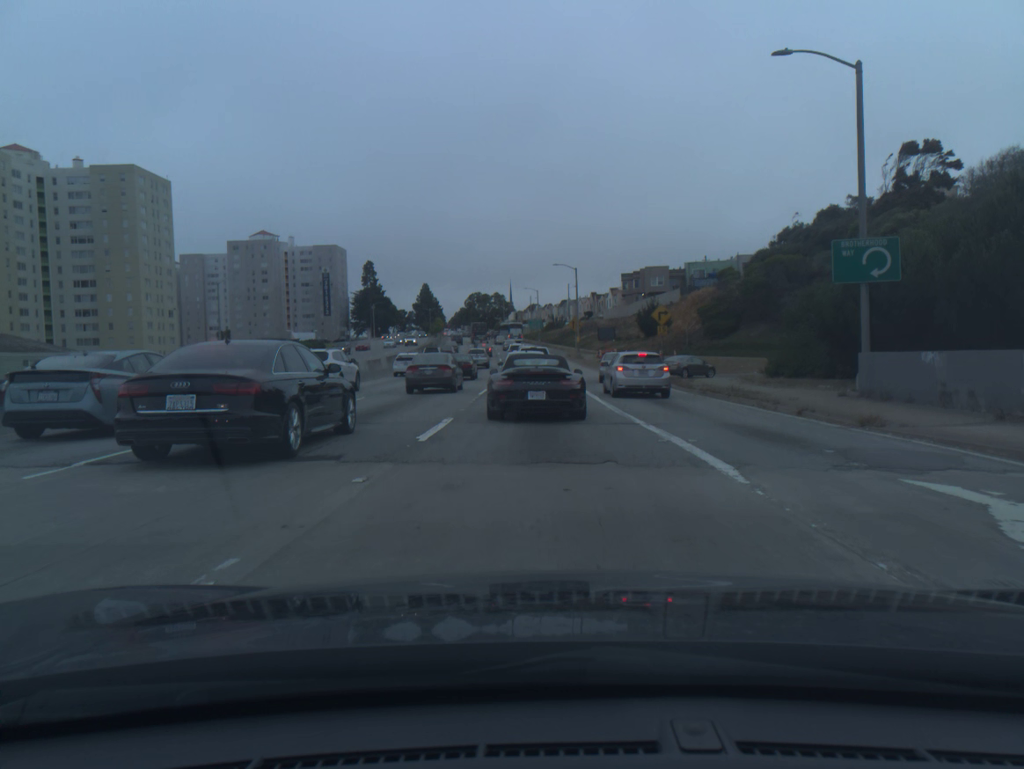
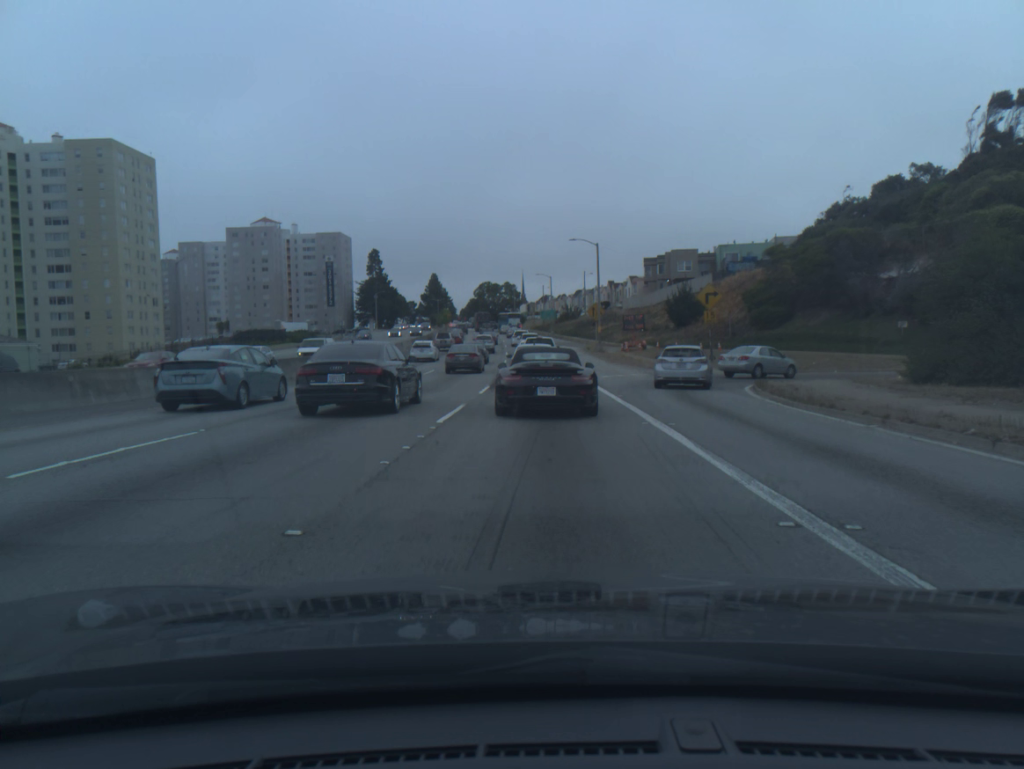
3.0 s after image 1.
(-0.1, +12.8) m; -1°
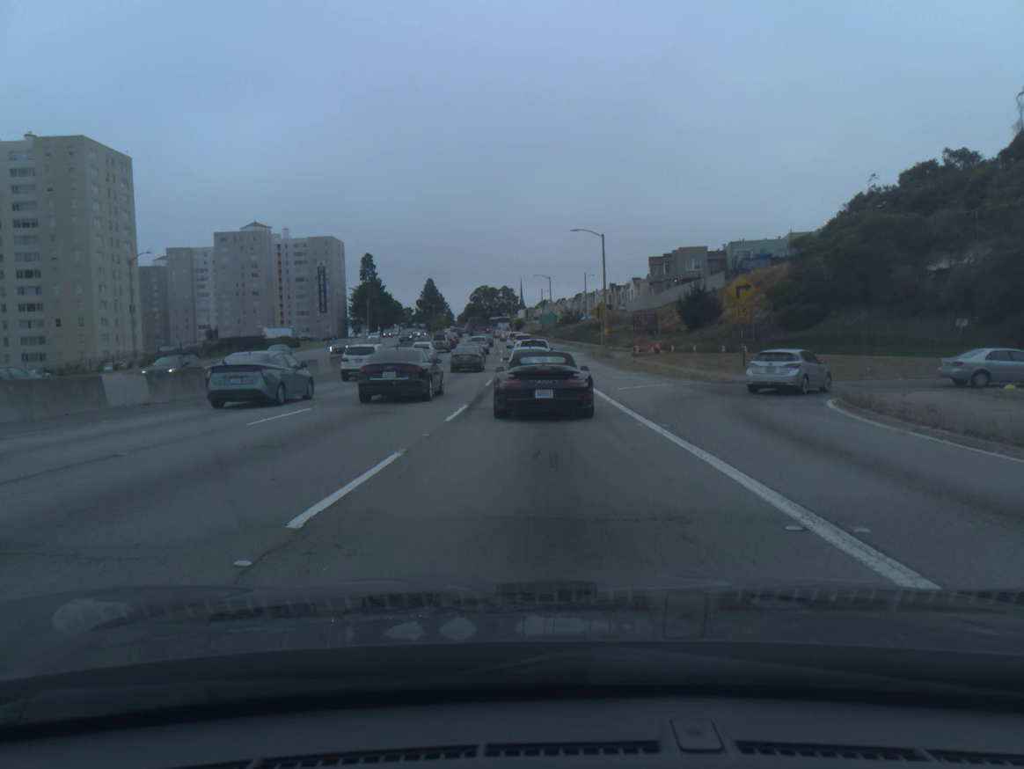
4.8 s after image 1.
(0.0, +7.7) m; 0°
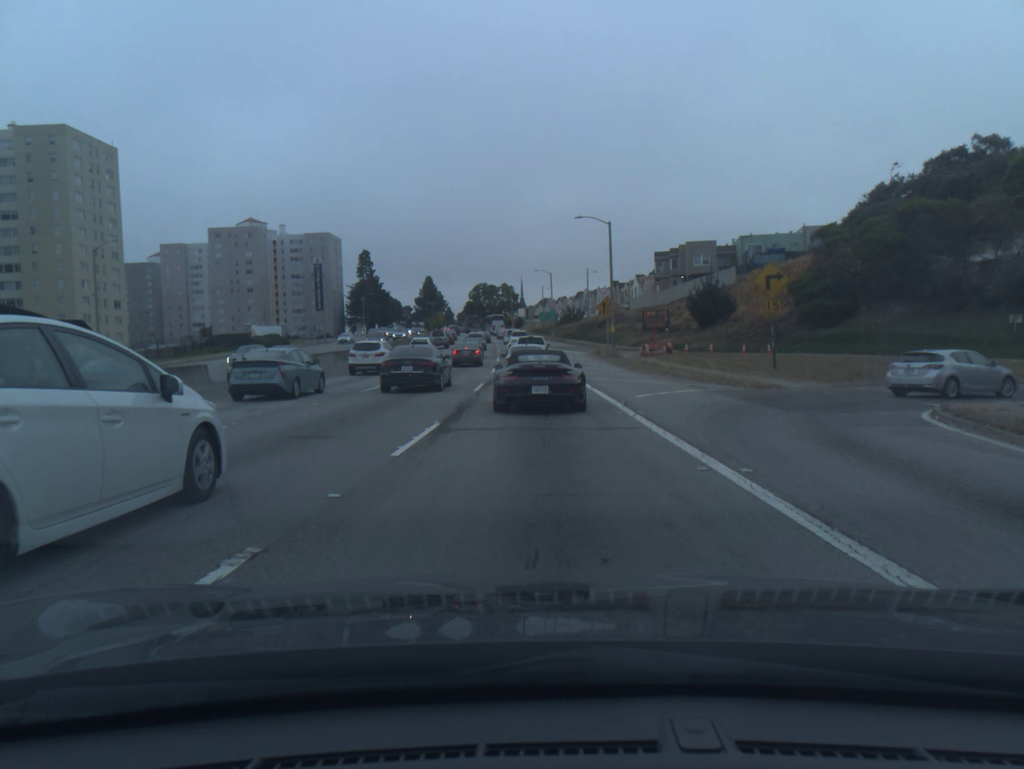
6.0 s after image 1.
(0.0, +5.2) m; 0°
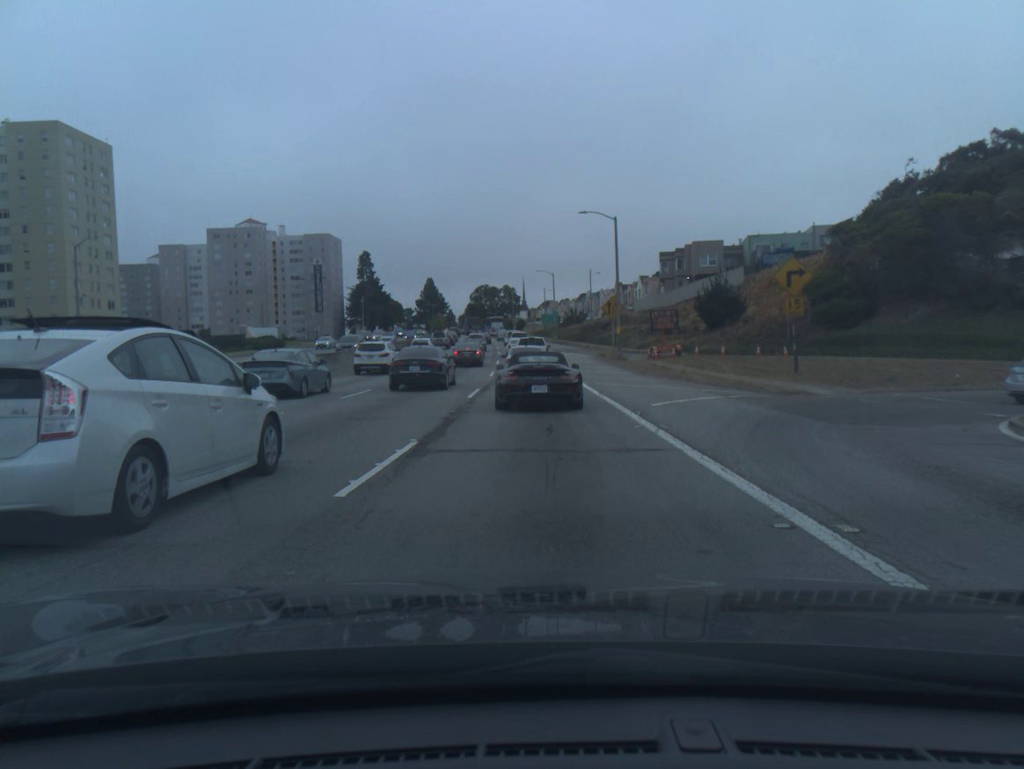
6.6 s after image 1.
(0.0, +2.6) m; 0°
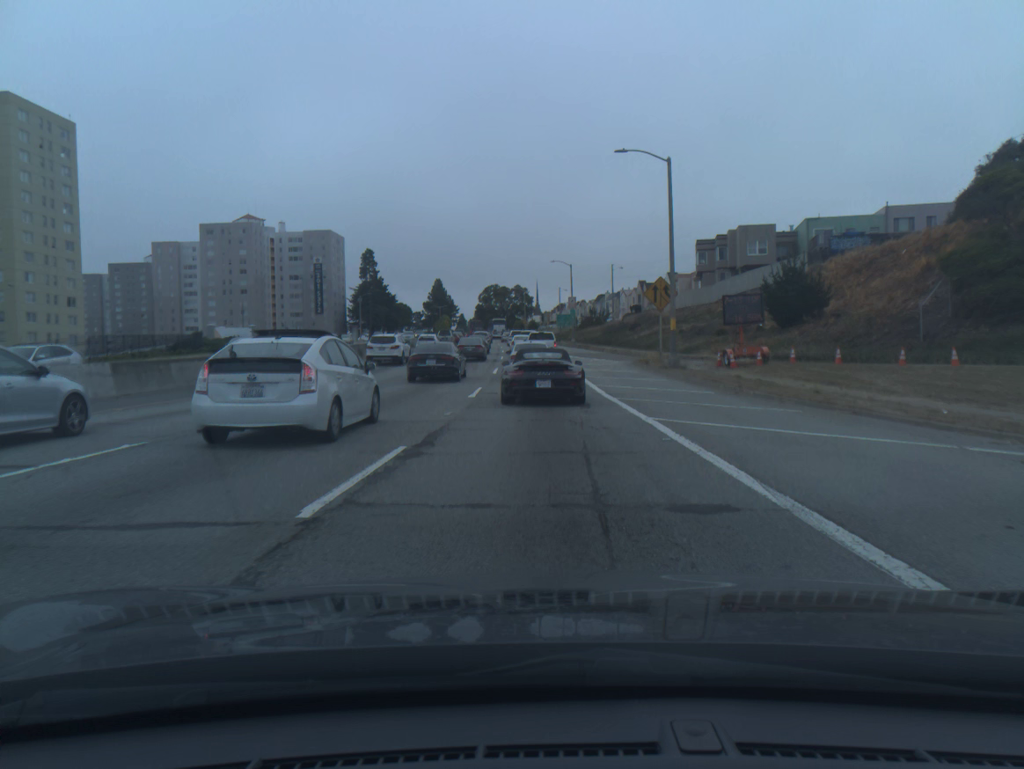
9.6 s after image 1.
(-0.2, +16.0) m; -1°
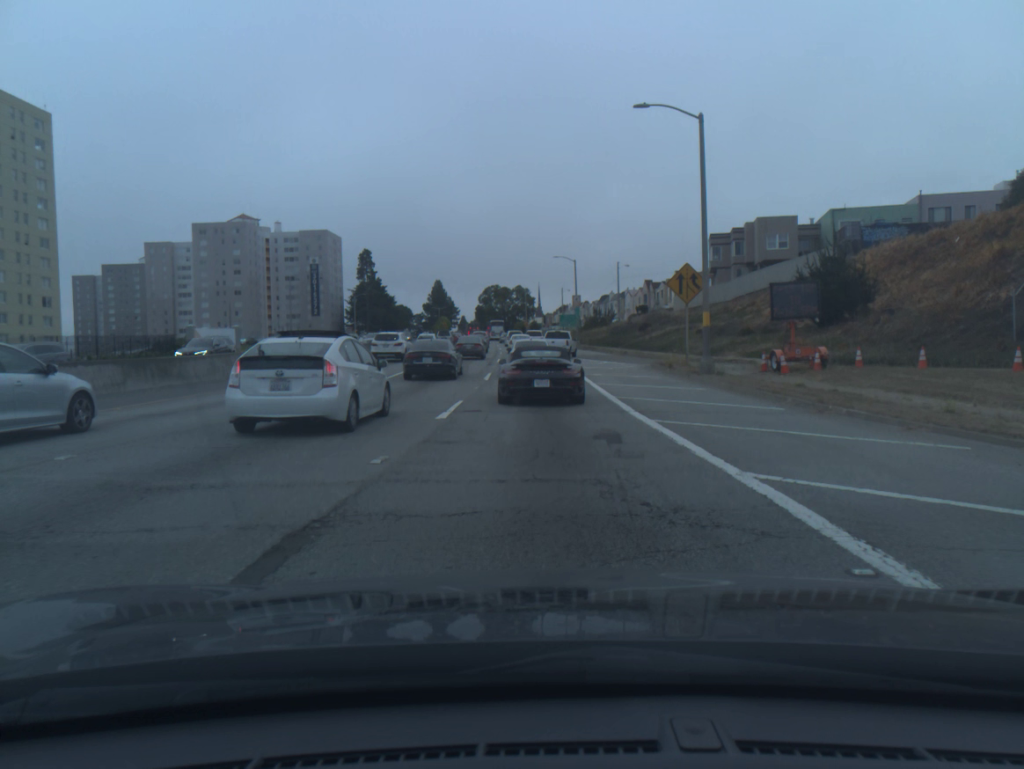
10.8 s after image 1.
(0.0, +6.6) m; 0°
